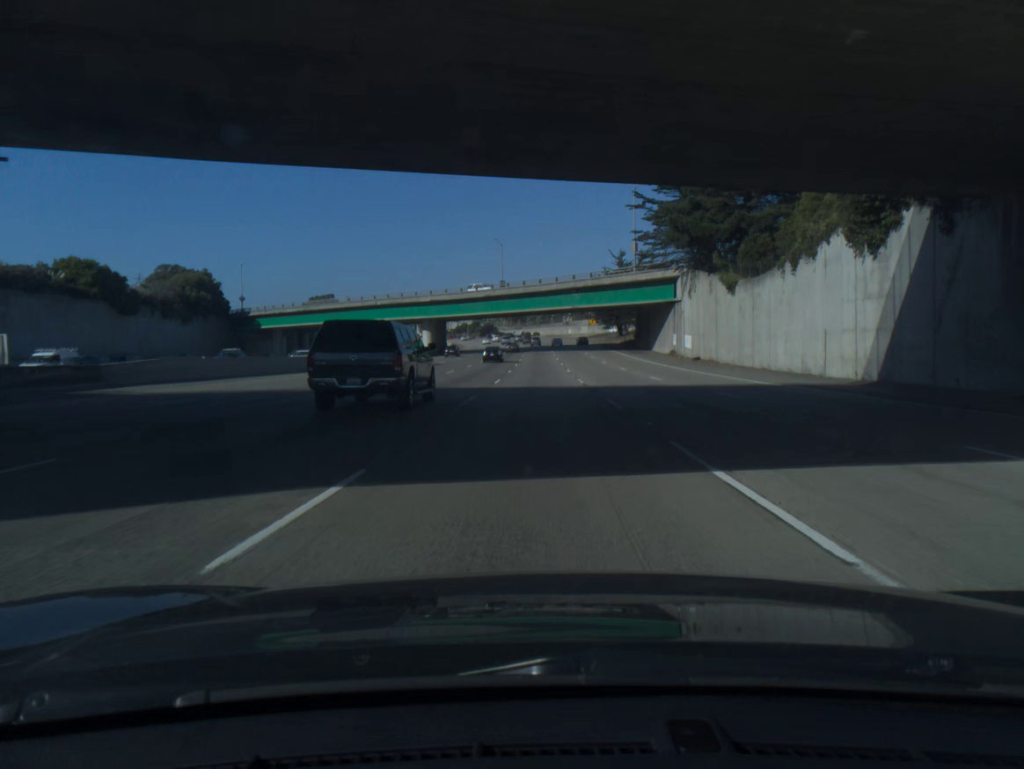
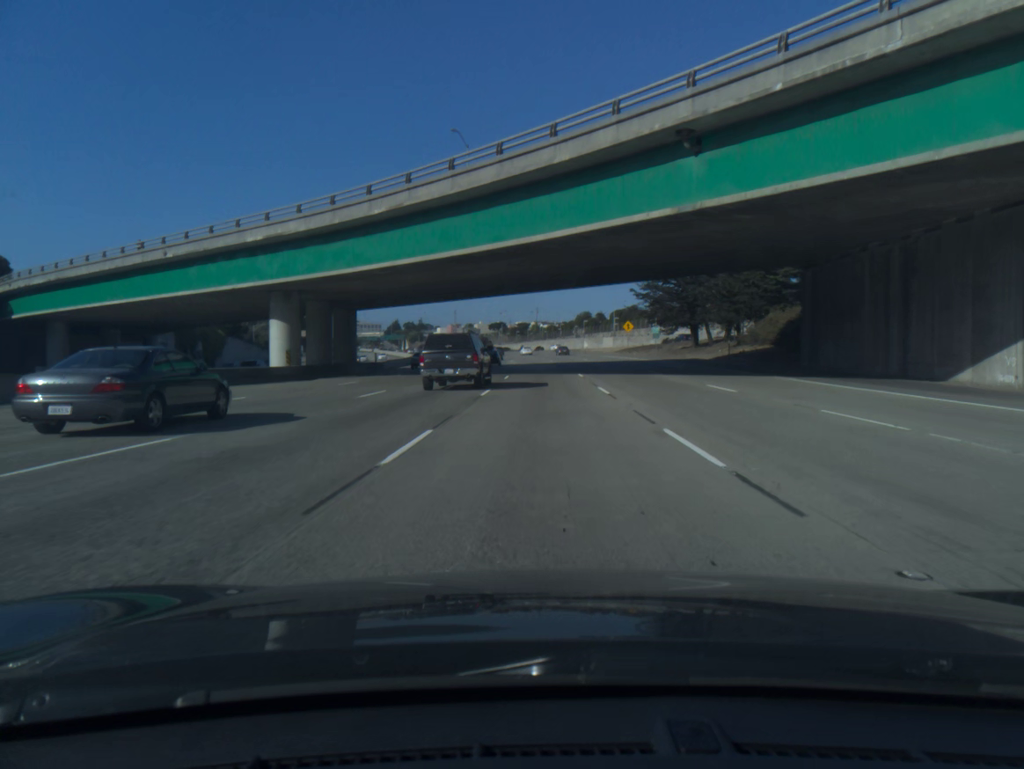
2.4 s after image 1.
(-0.2, +67.2) m; 0°
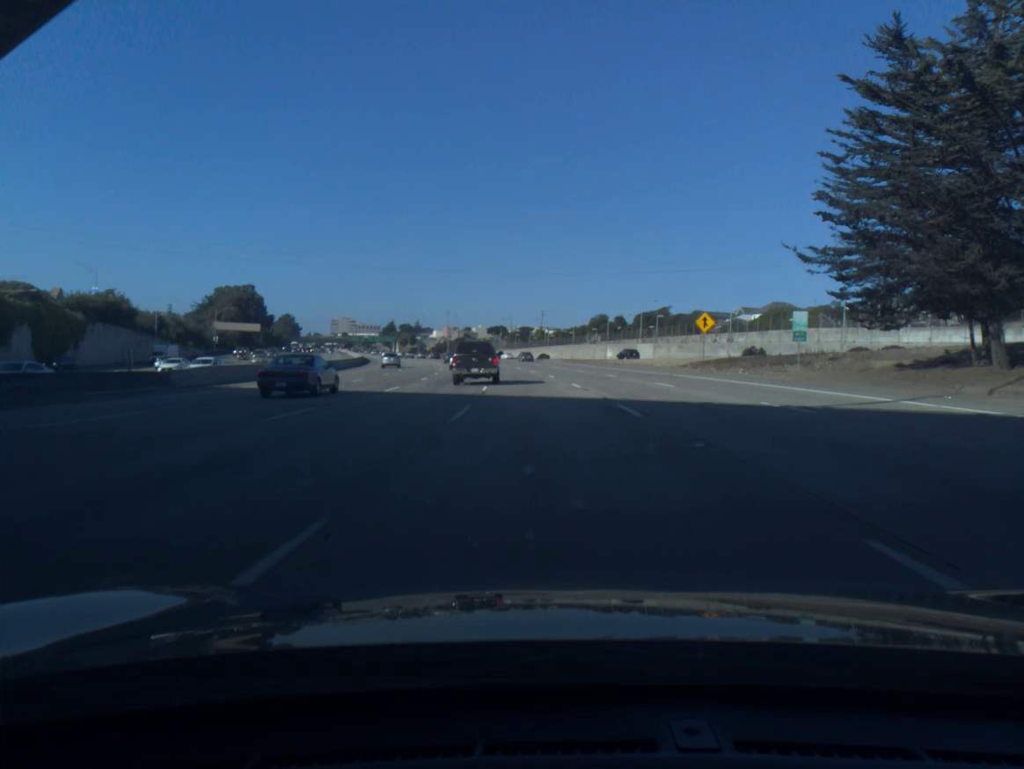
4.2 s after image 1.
(0.0, +49.8) m; 0°
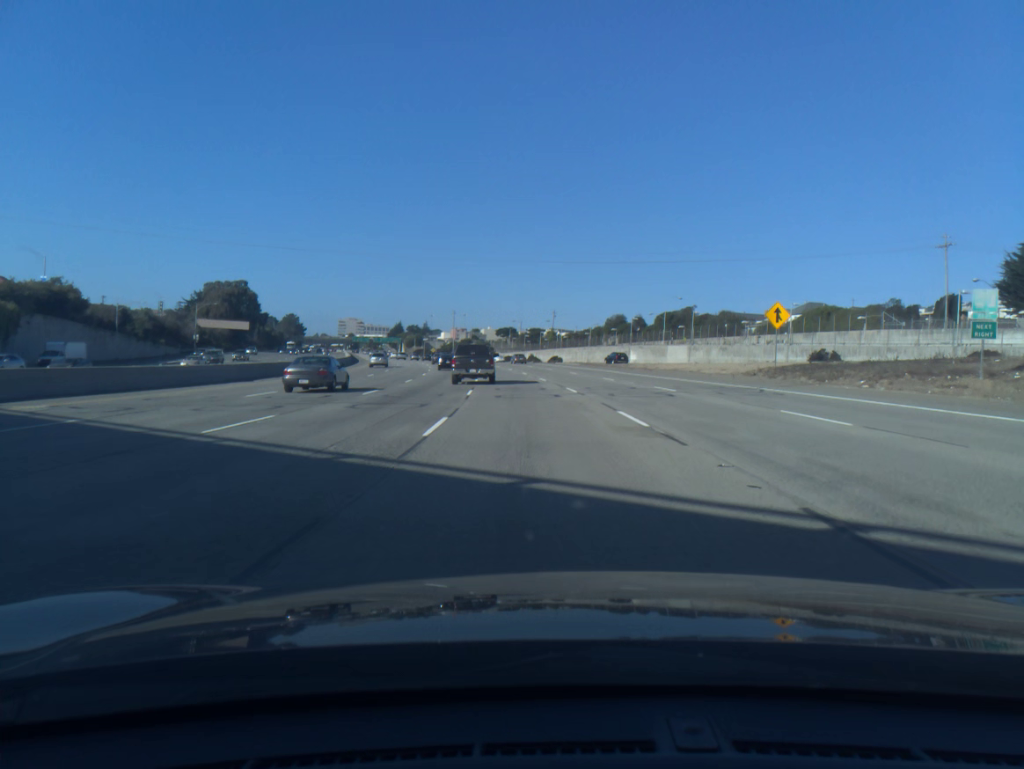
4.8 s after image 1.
(-0.1, +16.5) m; -1°
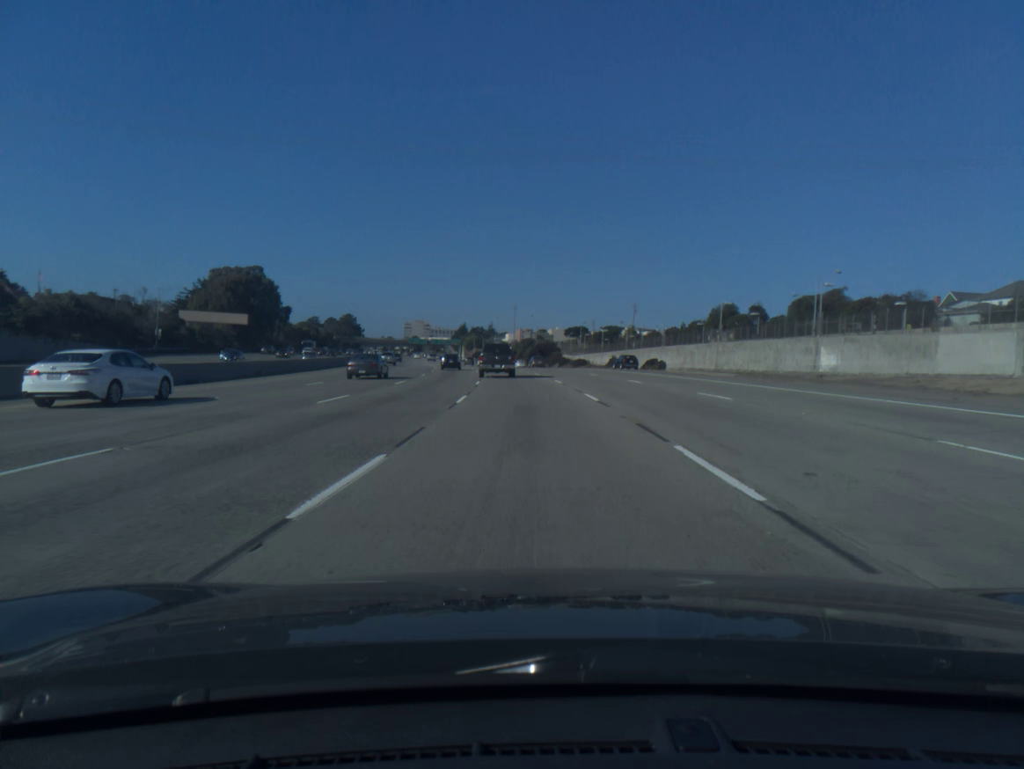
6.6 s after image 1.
(-2.0, +49.6) m; -5°
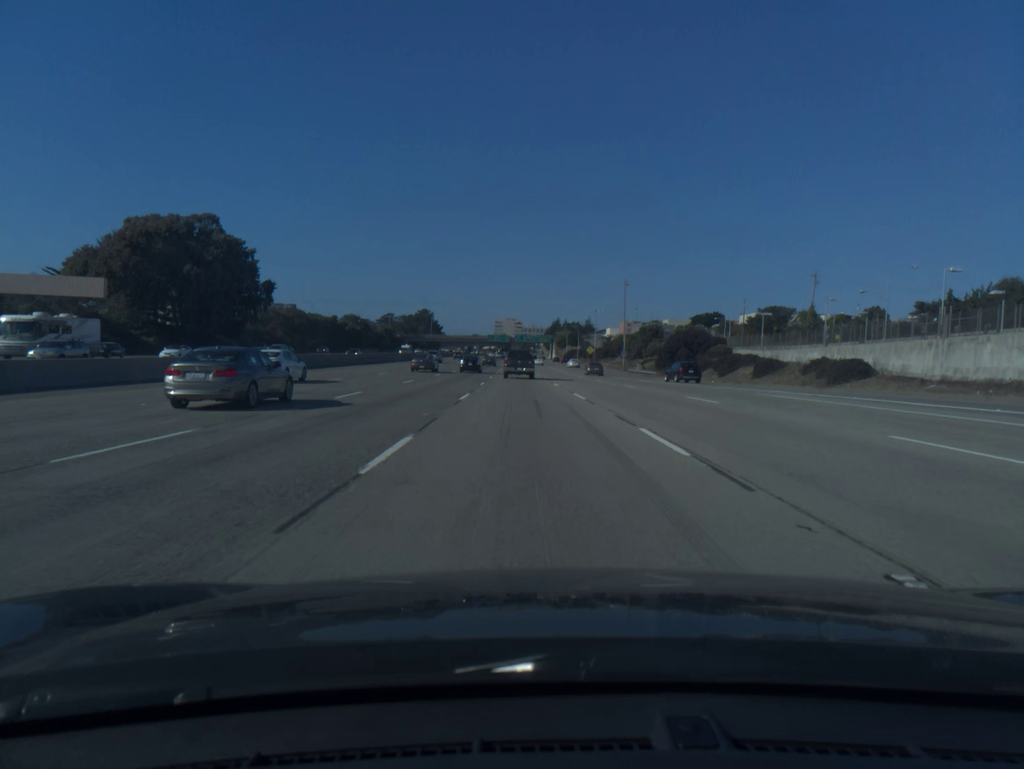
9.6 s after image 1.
(-5.5, +83.1) m; -7°
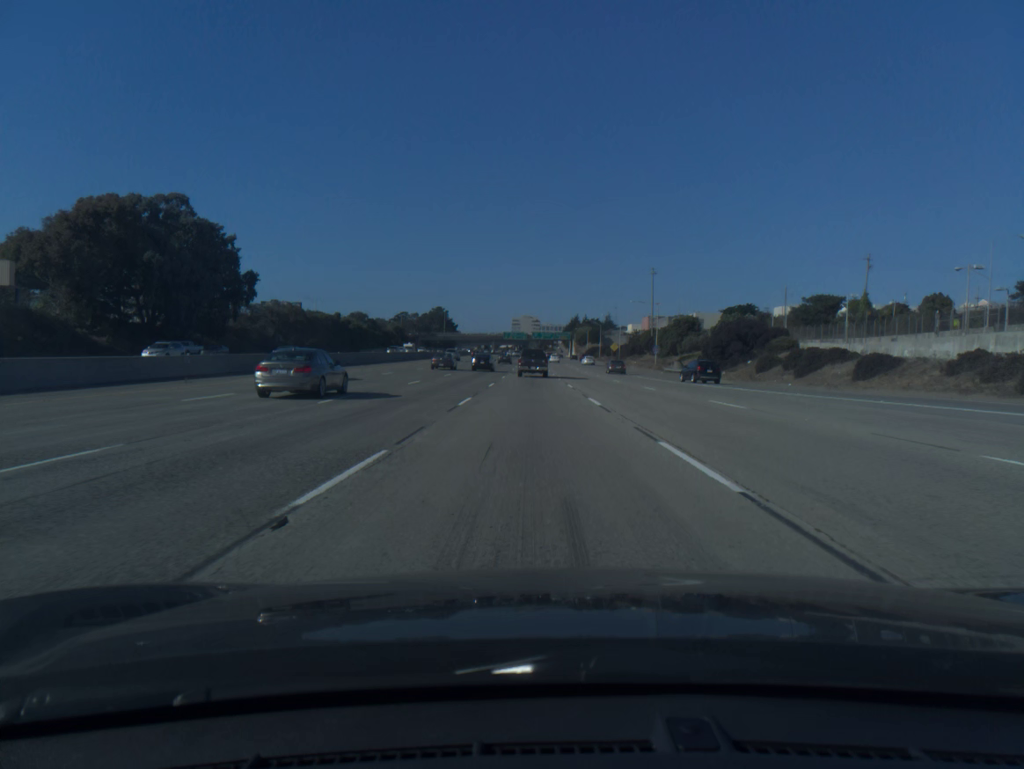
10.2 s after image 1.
(-0.2, +16.8) m; -1°
